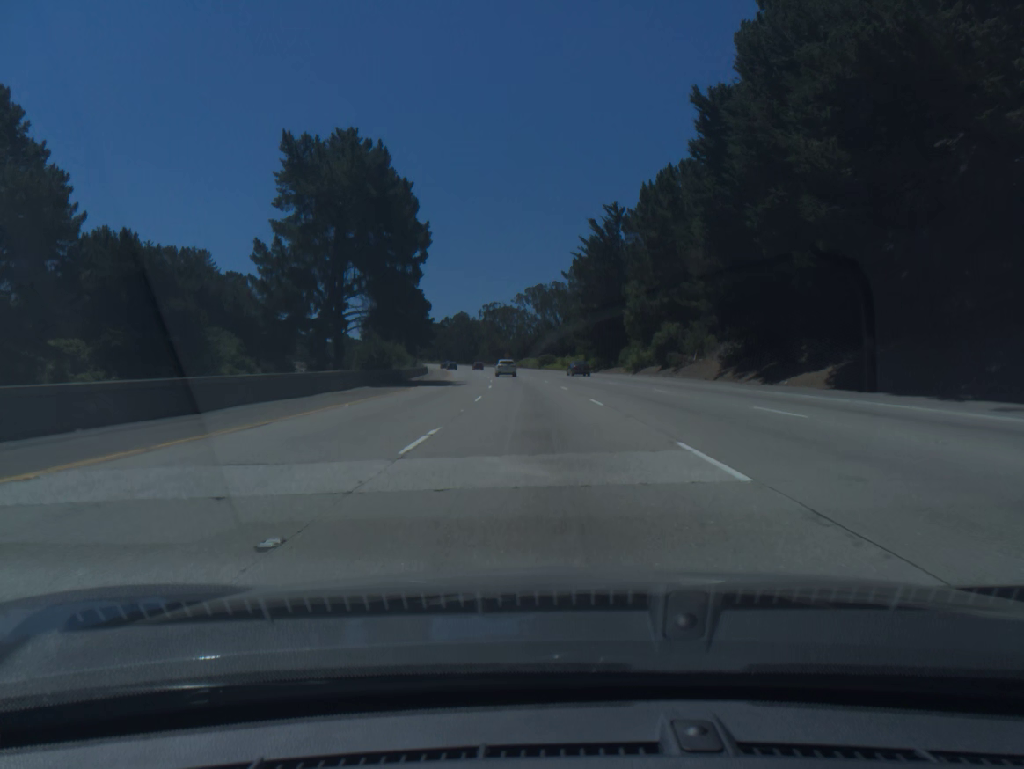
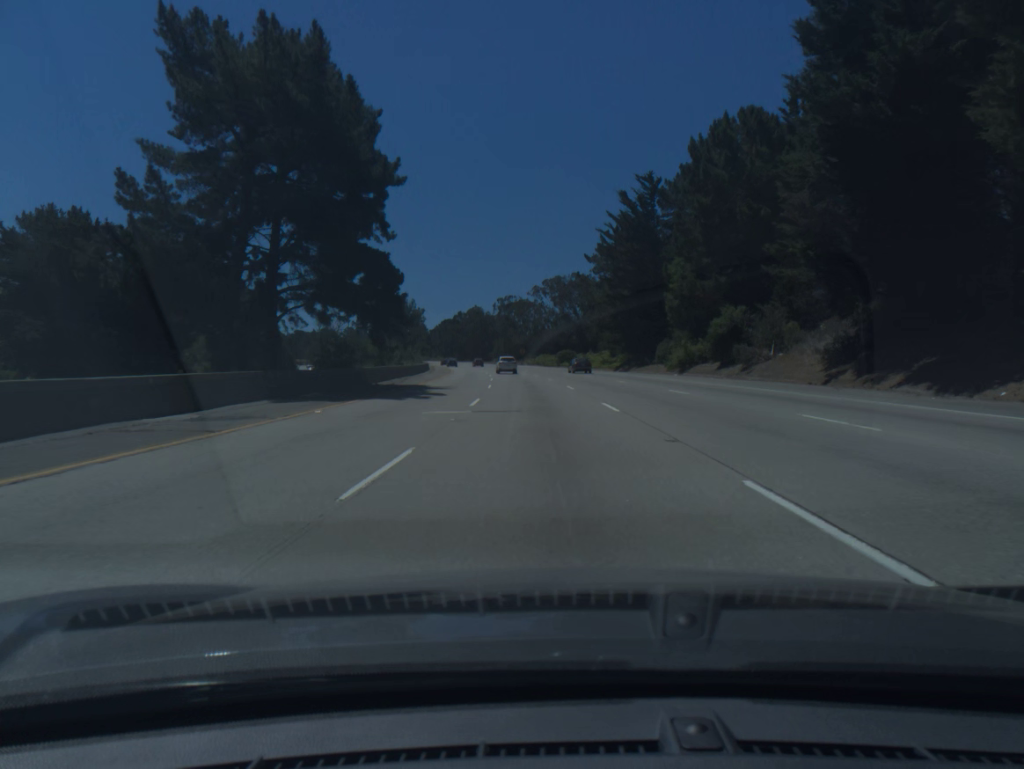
(-0.2, +18.2) m; -1°
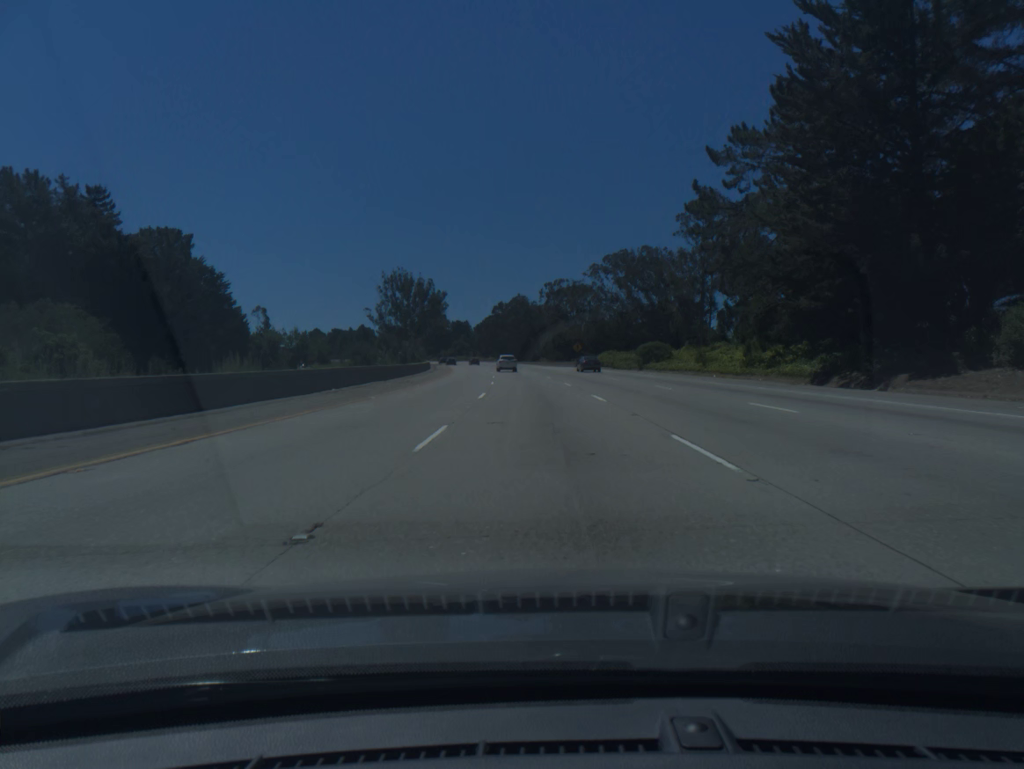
(-1.8, +54.5) m; -4°
